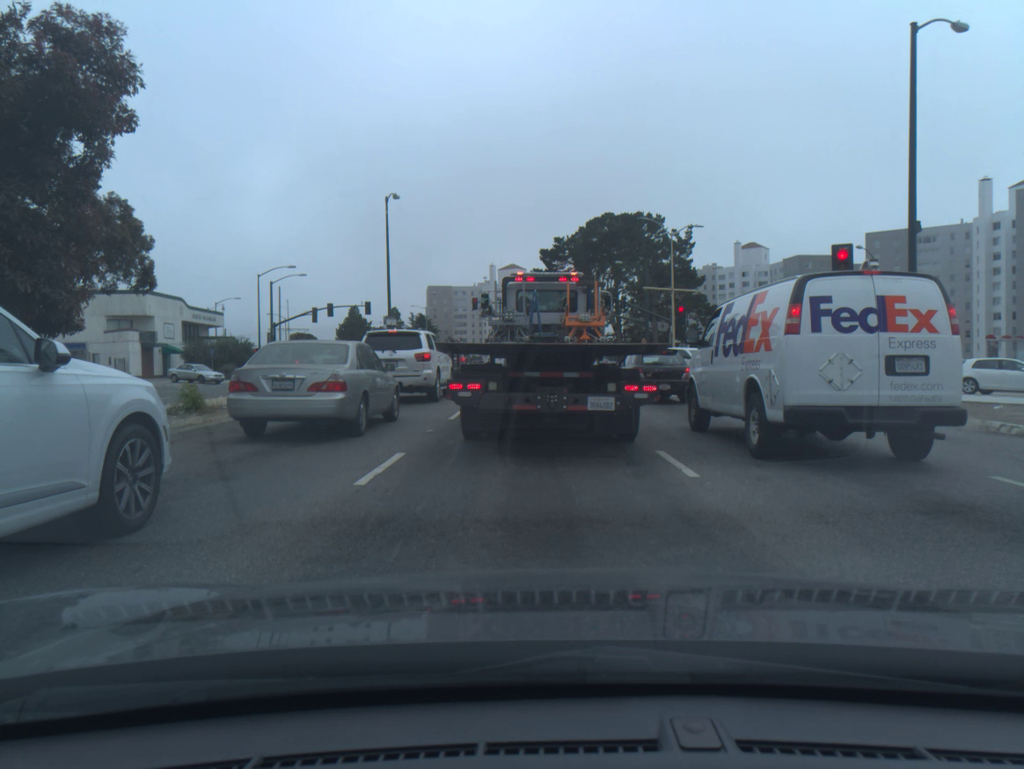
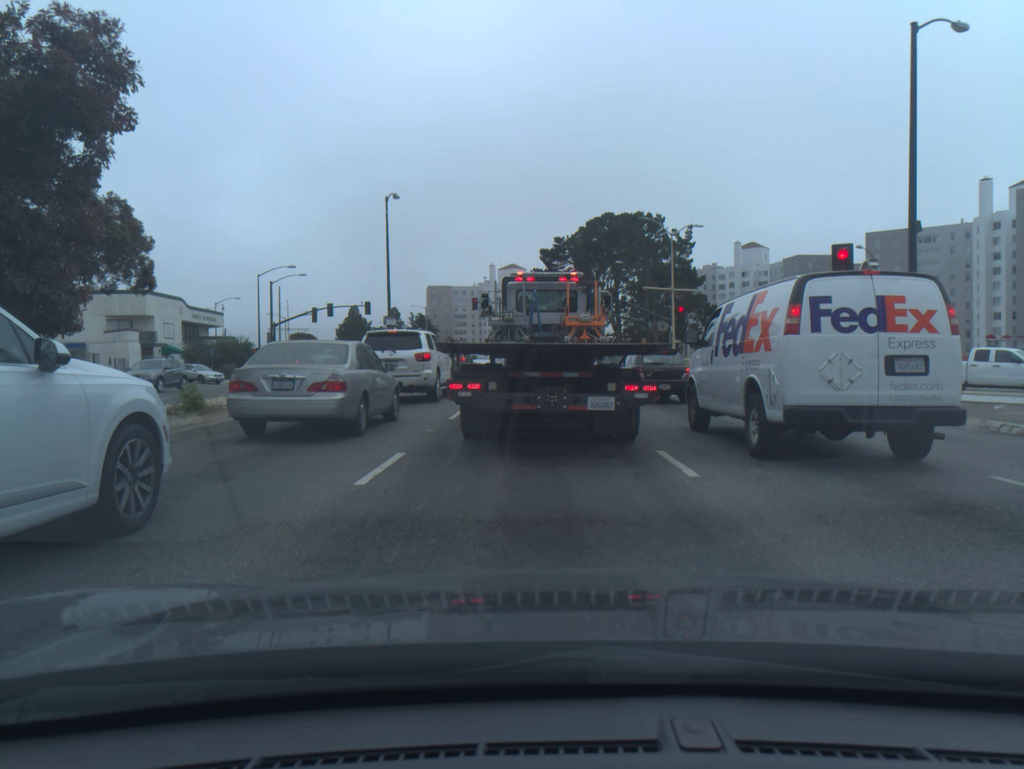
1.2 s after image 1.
(0.0, 0.0) m; 0°
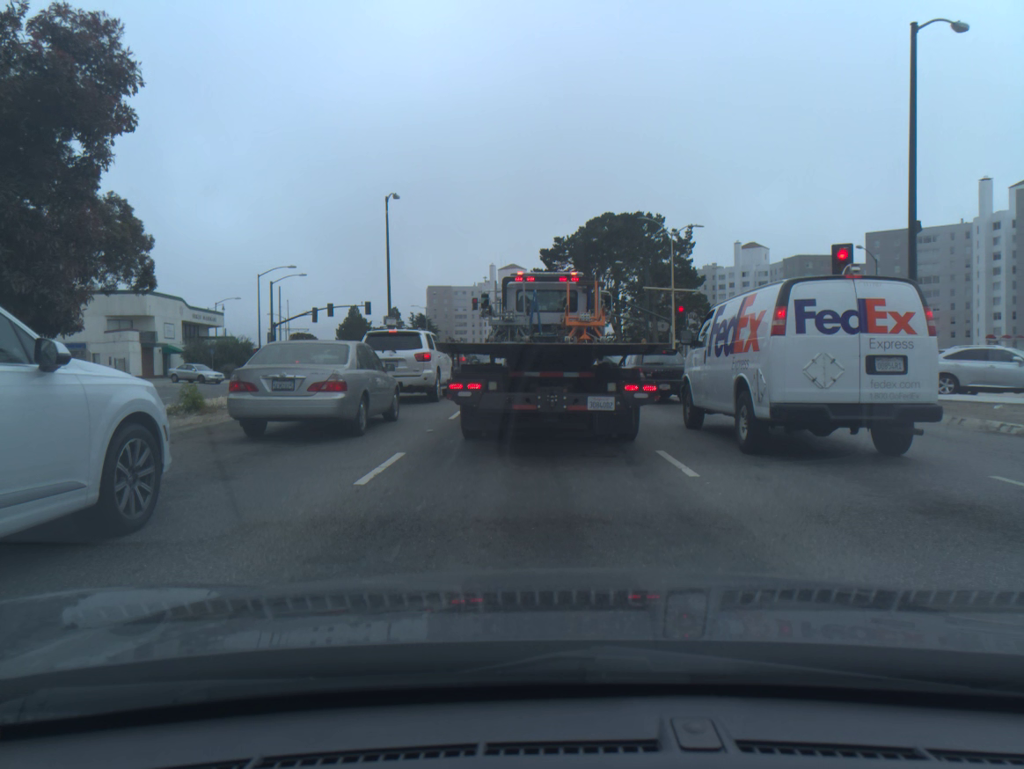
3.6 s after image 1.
(0.0, 0.0) m; 0°
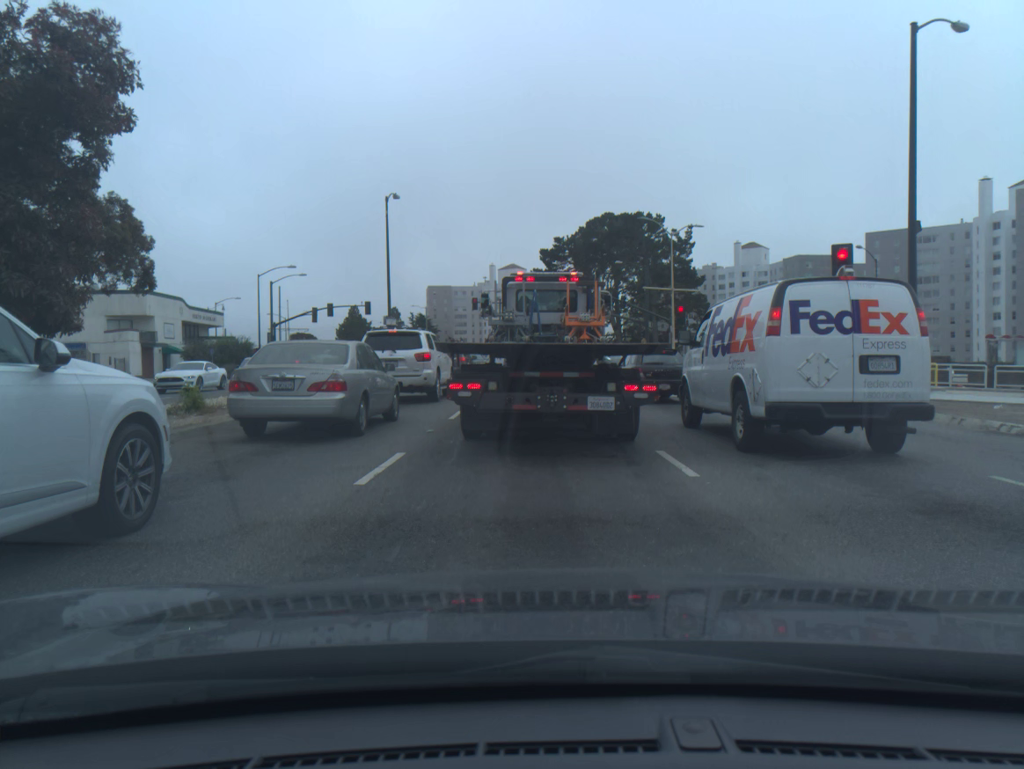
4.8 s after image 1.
(0.0, 0.0) m; 0°
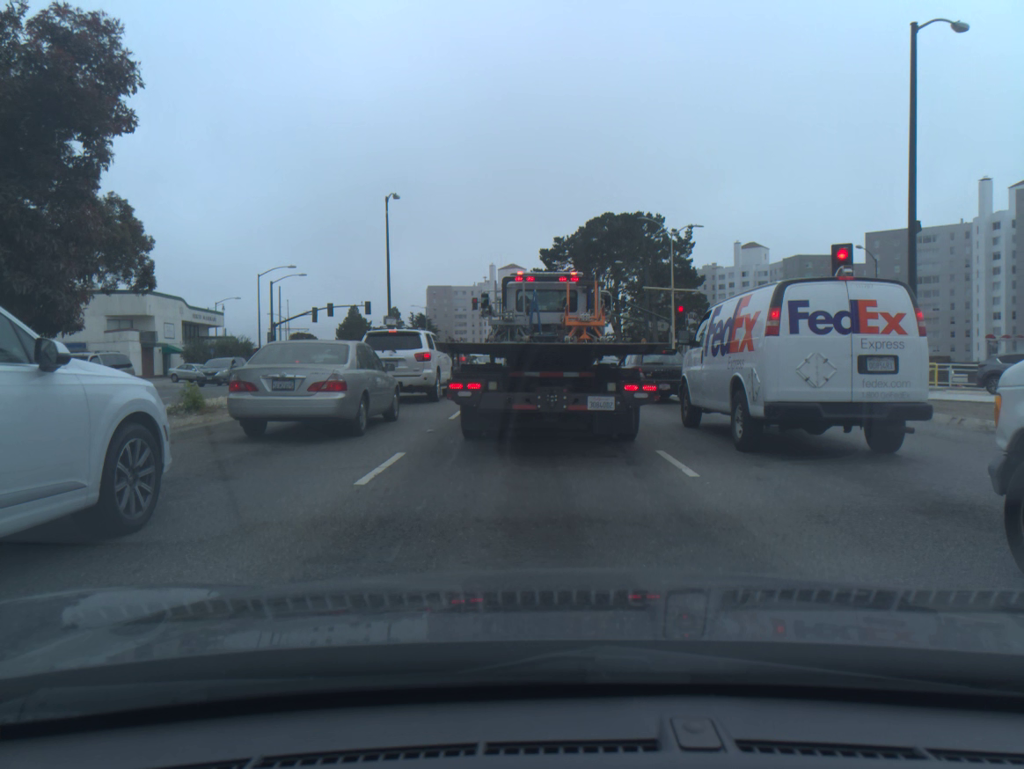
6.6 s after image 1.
(0.0, 0.0) m; 0°
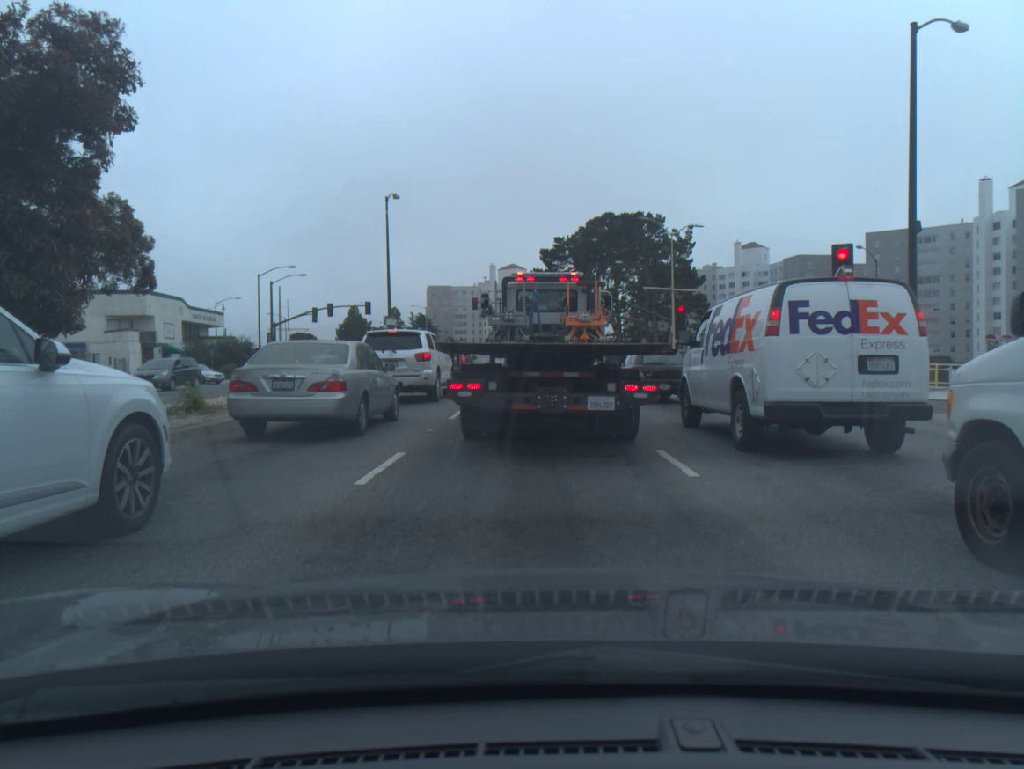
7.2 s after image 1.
(0.0, 0.0) m; 0°
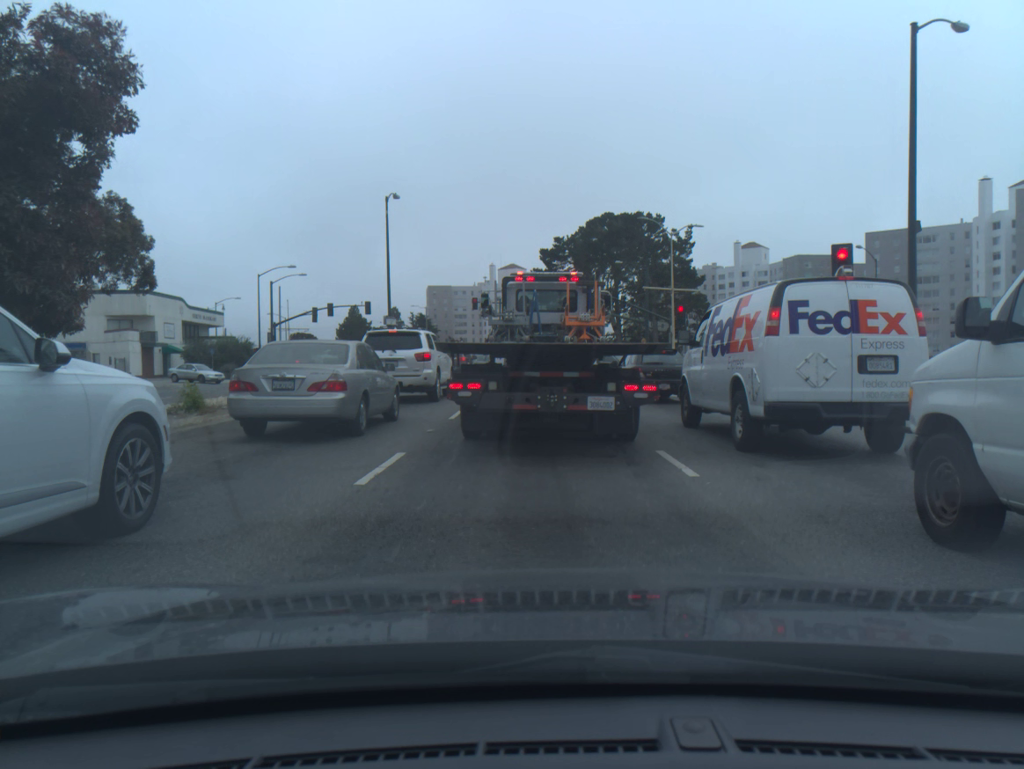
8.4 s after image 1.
(0.0, 0.0) m; 0°
